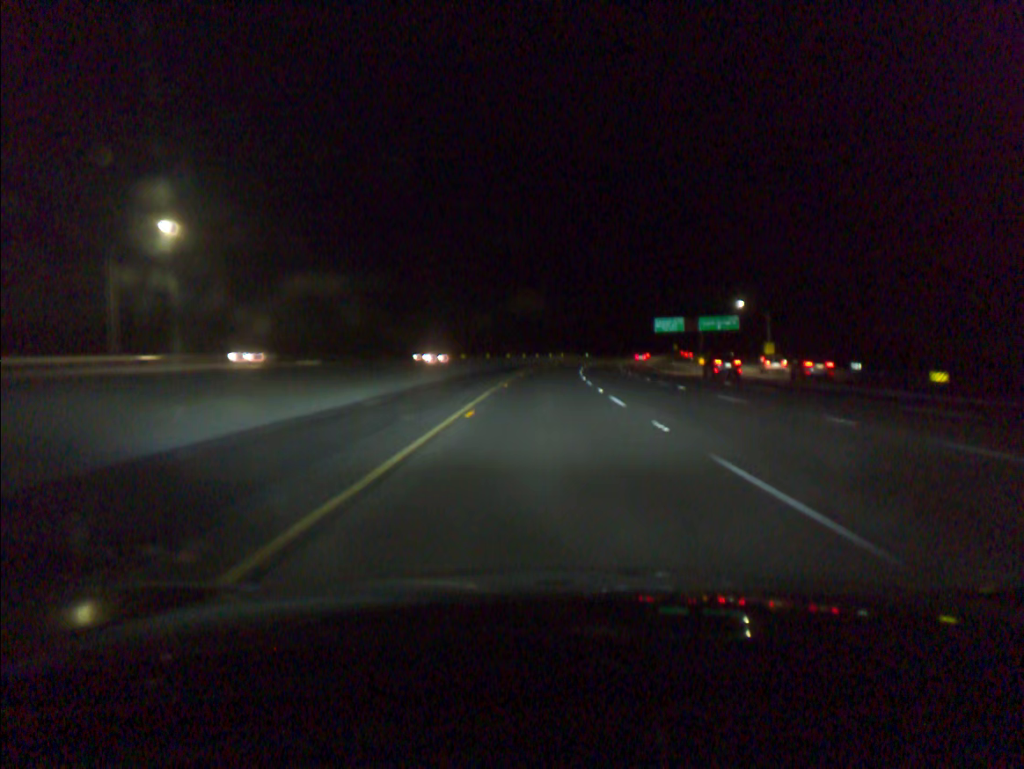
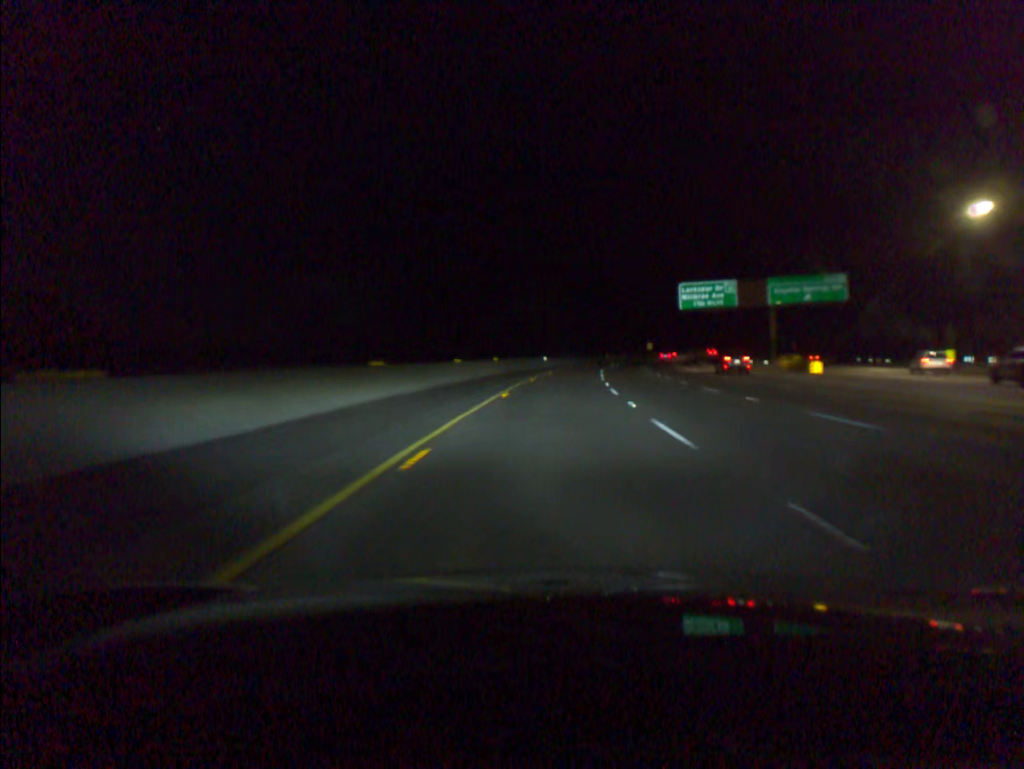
(+2.3, +79.7) m; +5°
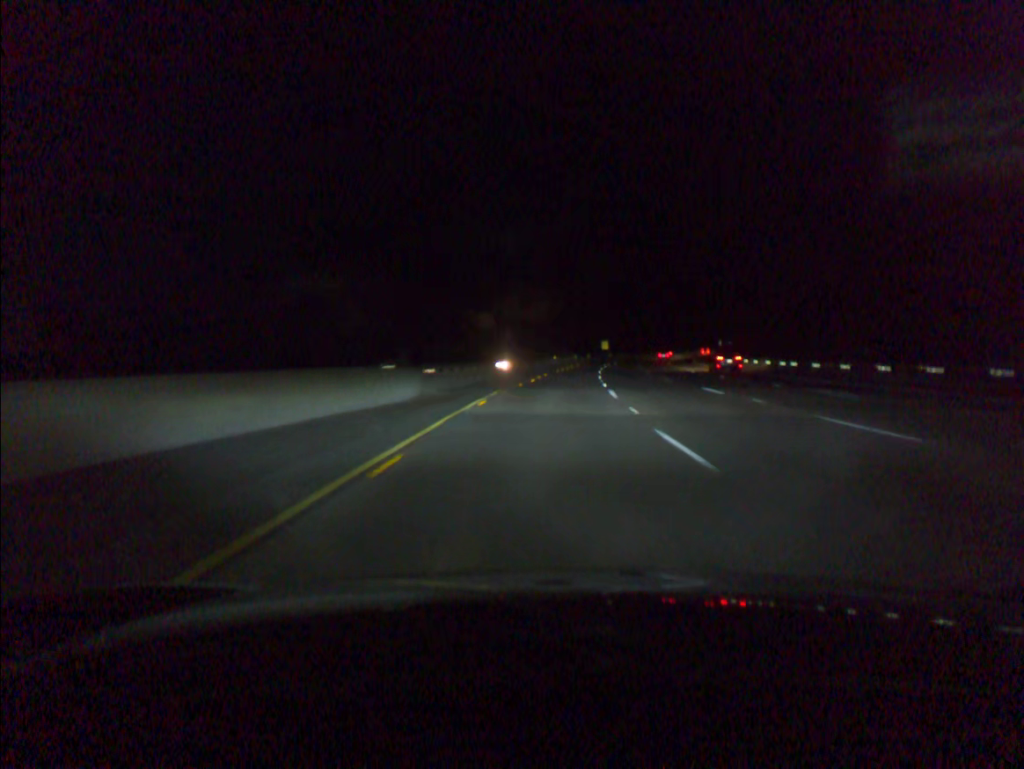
(+2.7, +59.0) m; +5°
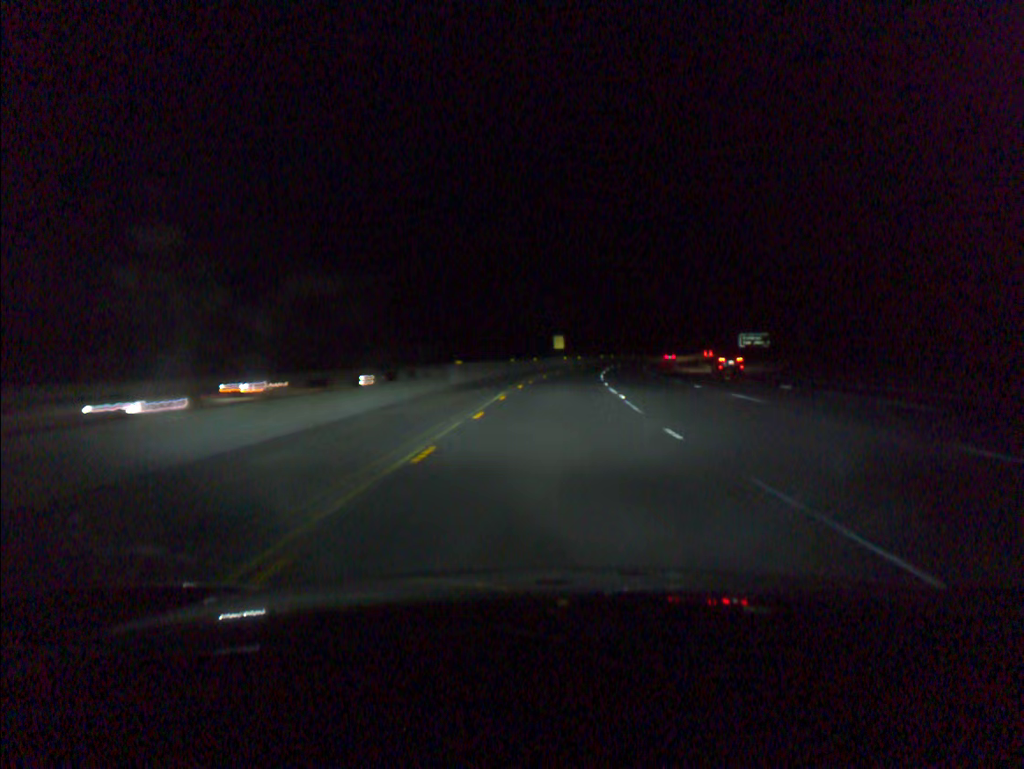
(+2.5, +62.3) m; +5°
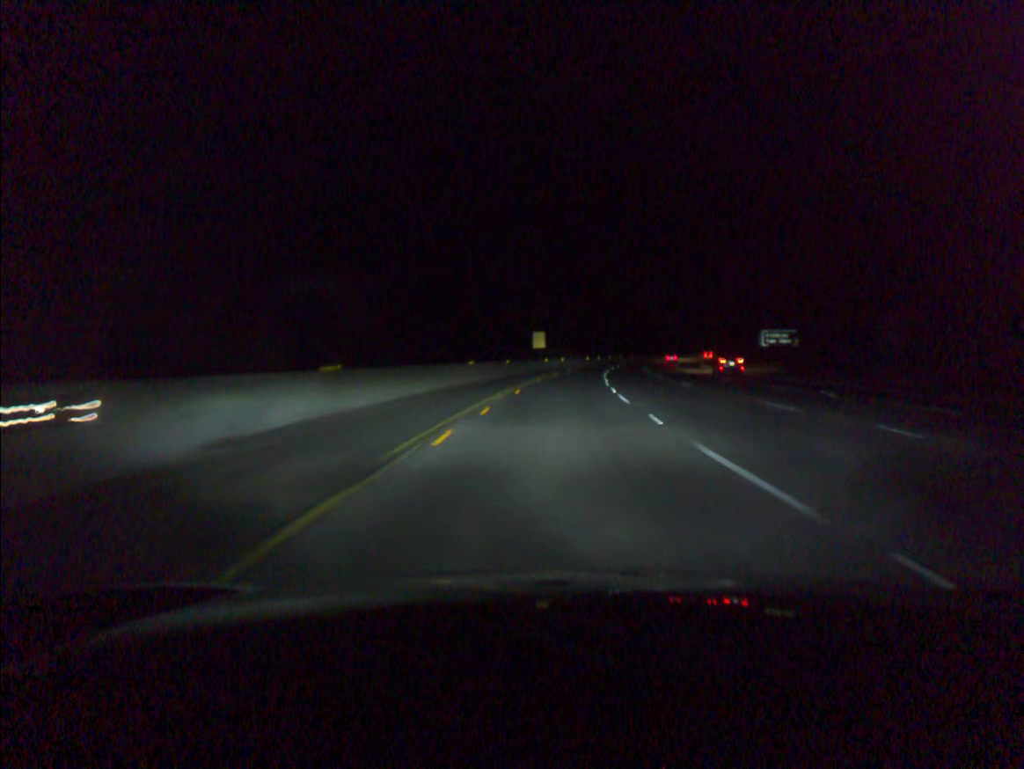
(+0.3, +19.8) m; +2°
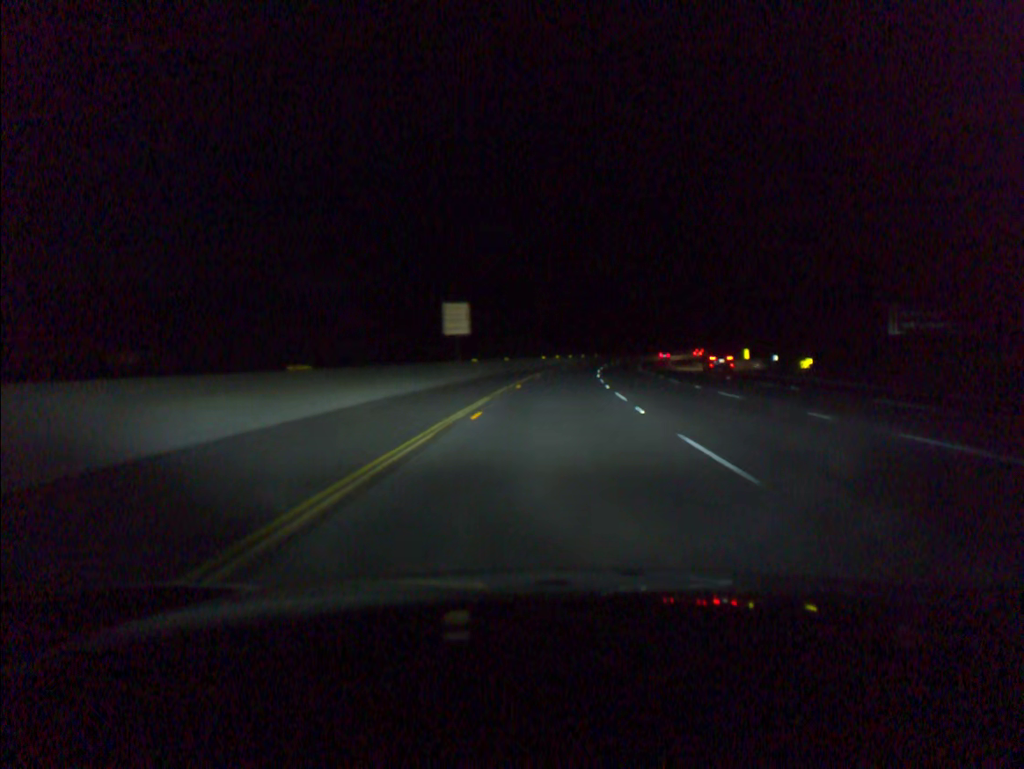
(+1.3, +41.0) m; +4°
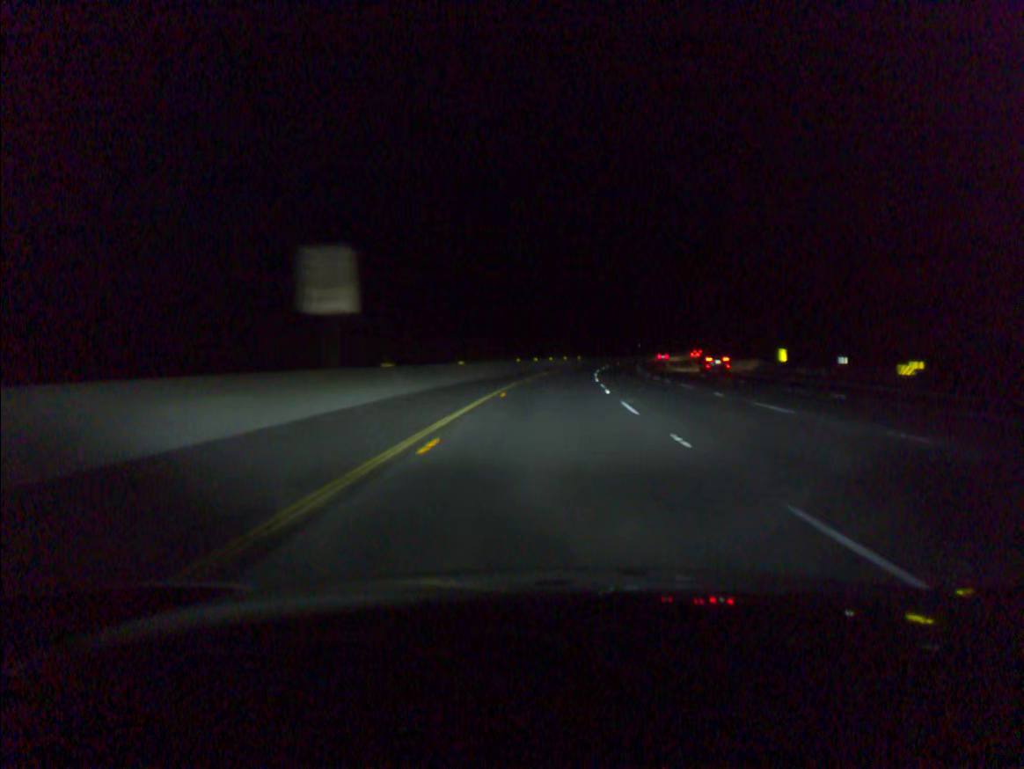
(+0.3, +19.8) m; +2°
